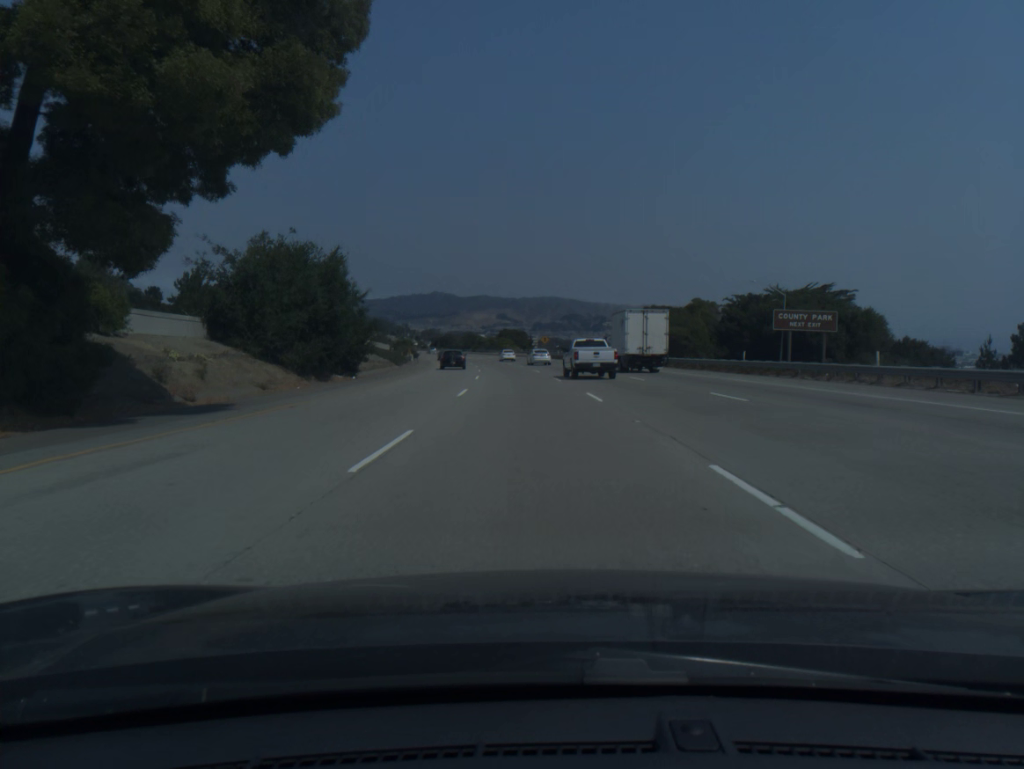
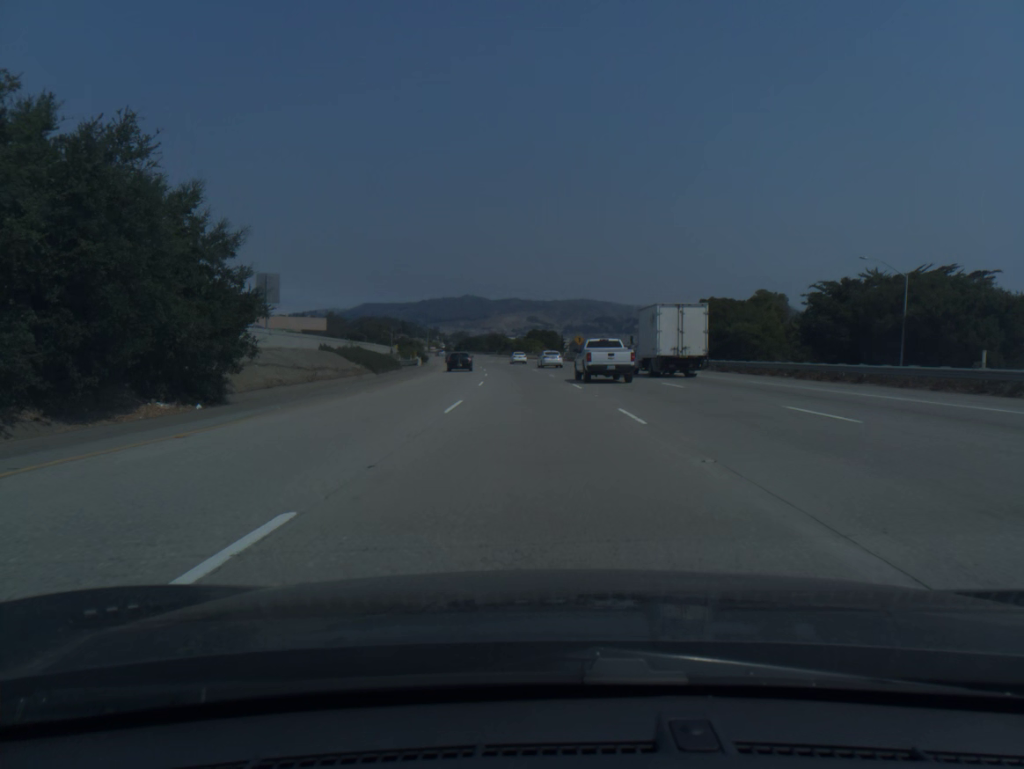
(-0.4, +20.6) m; -2°
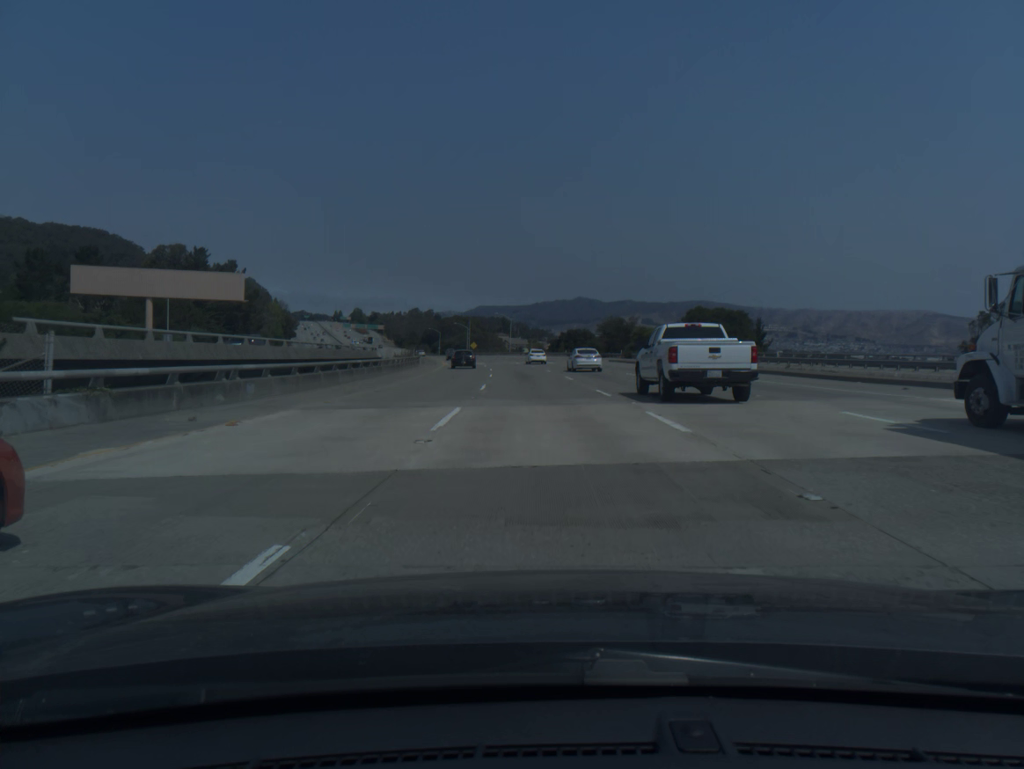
(-7.6, +103.0) m; -8°
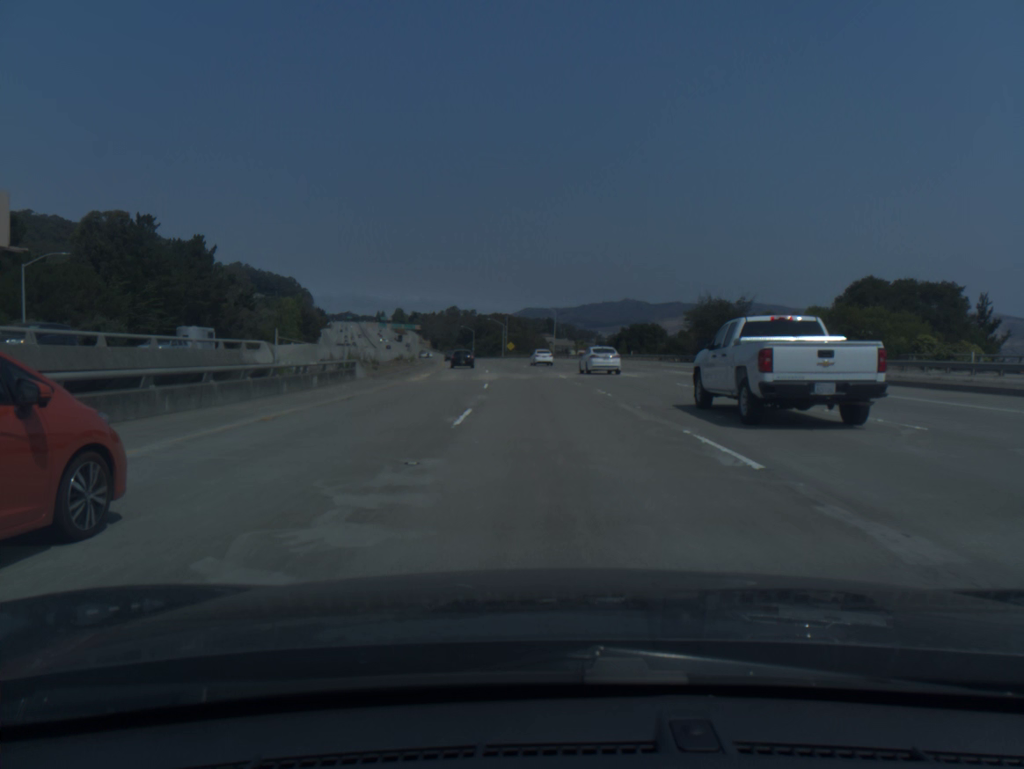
(-1.2, +41.3) m; -3°
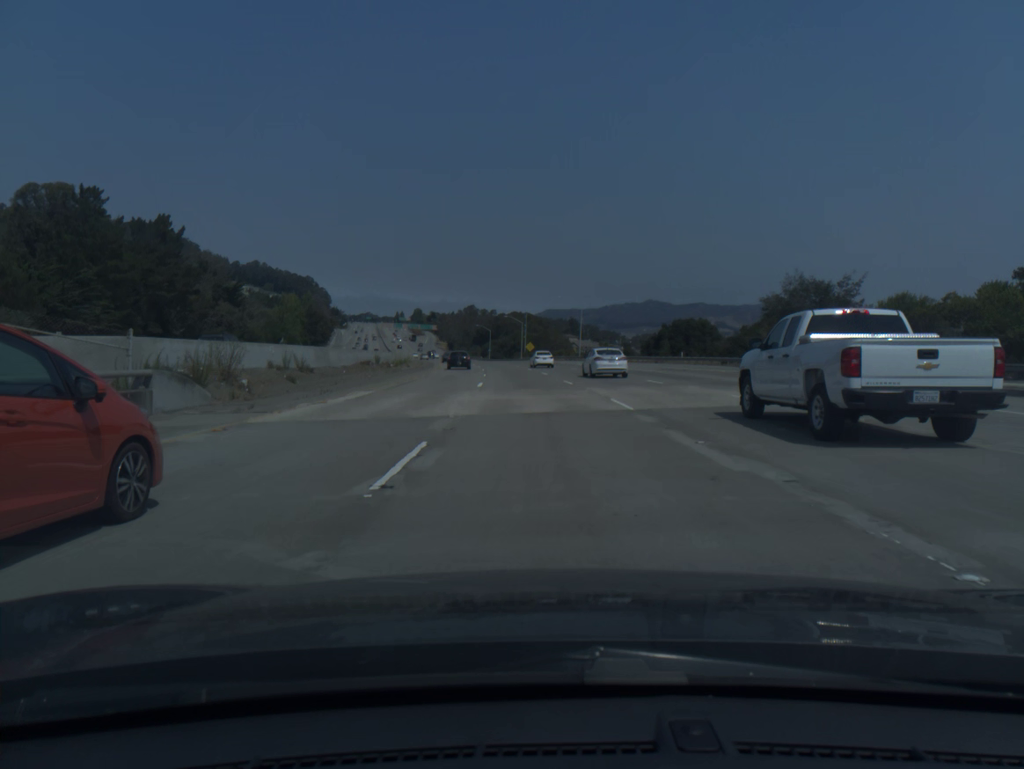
(-0.3, +20.6) m; -2°
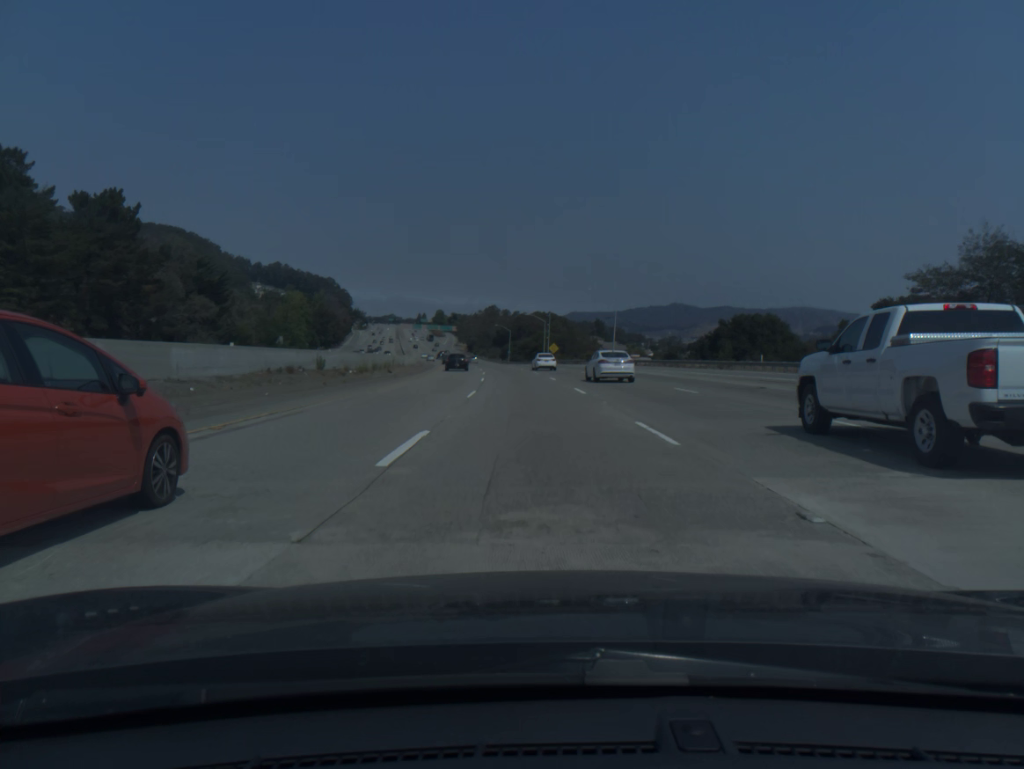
(-0.3, +20.6) m; -2°
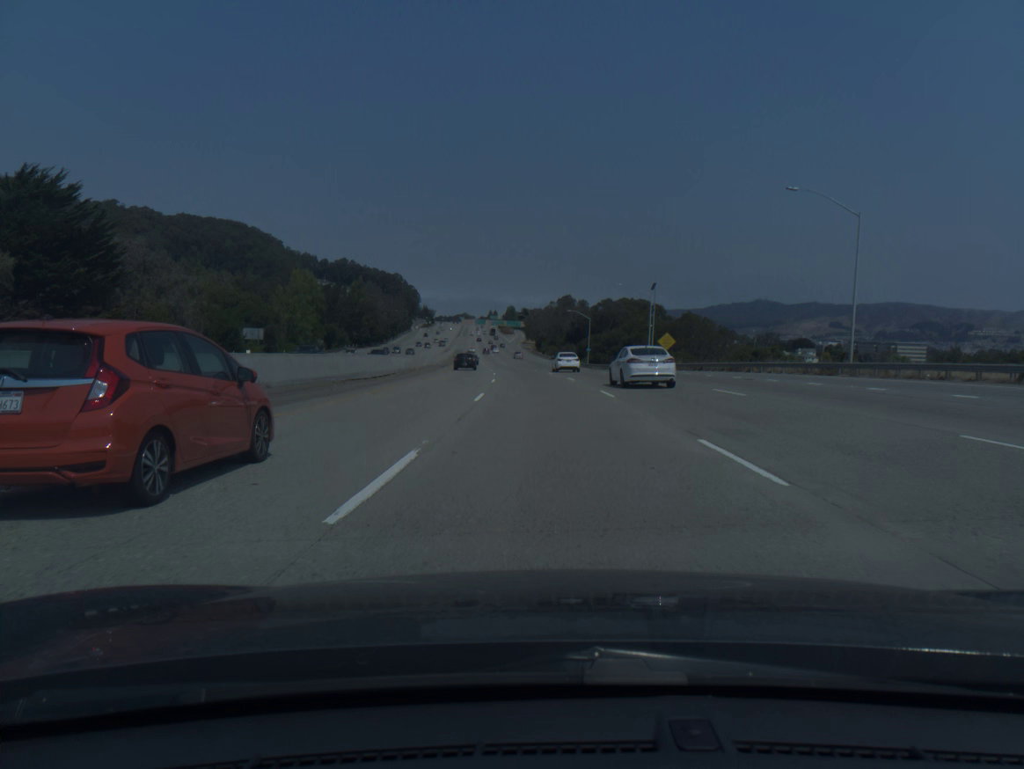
(-3.0, +61.6) m; -5°
